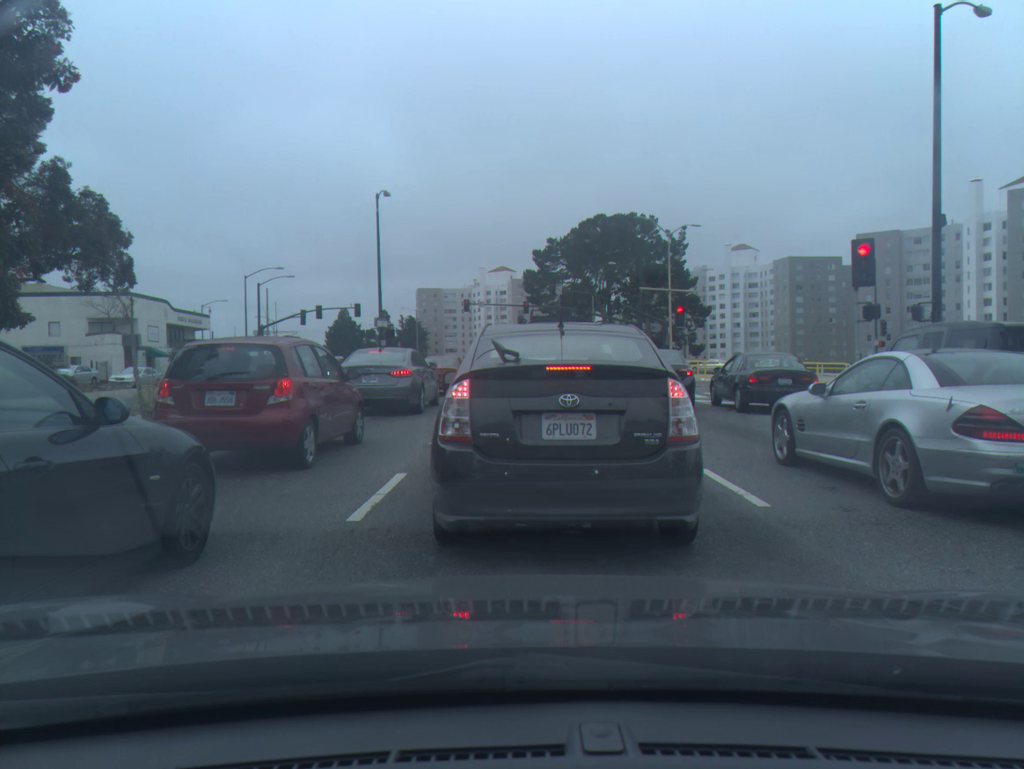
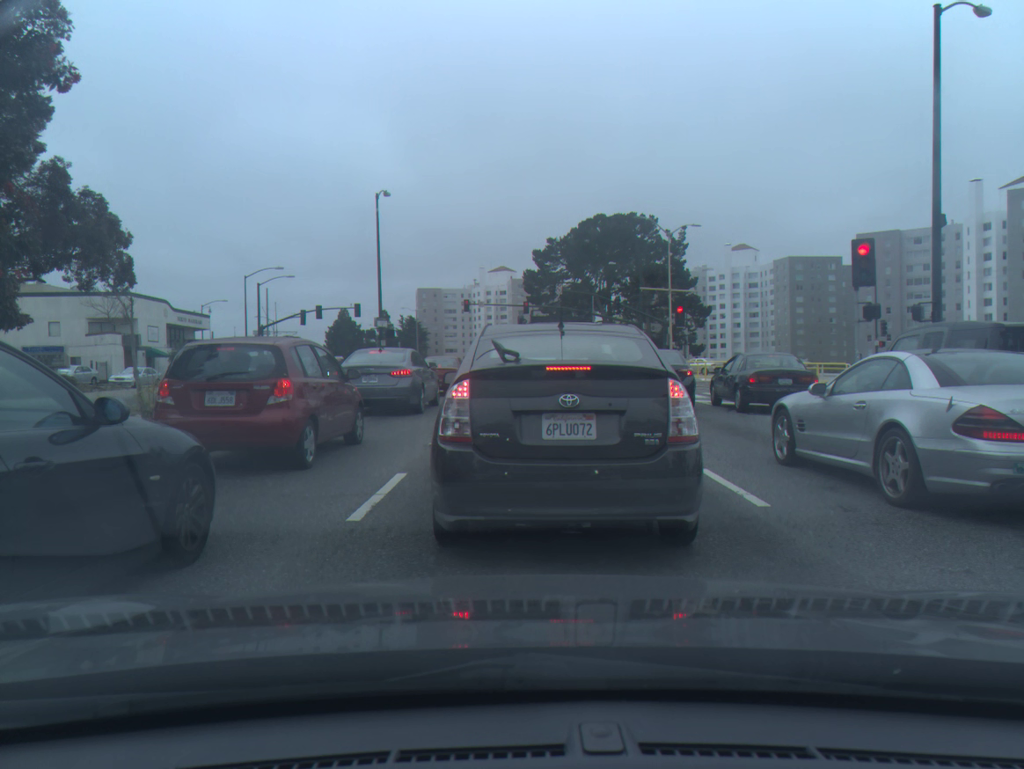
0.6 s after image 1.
(0.0, 0.0) m; 0°
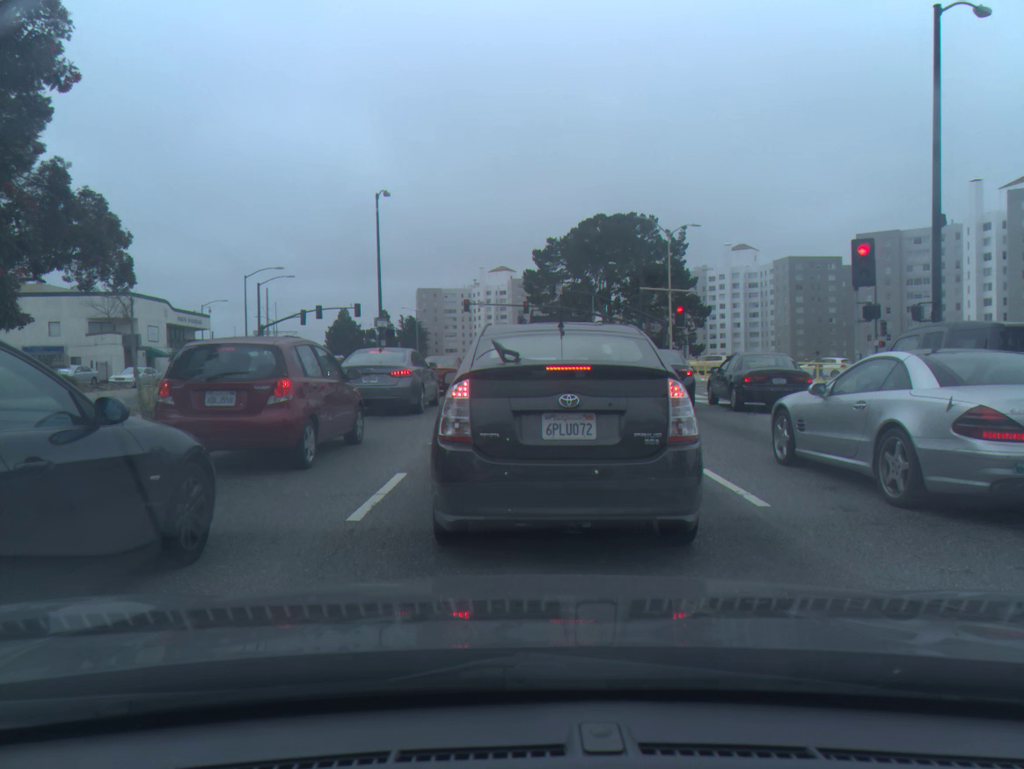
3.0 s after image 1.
(0.0, 0.0) m; 0°
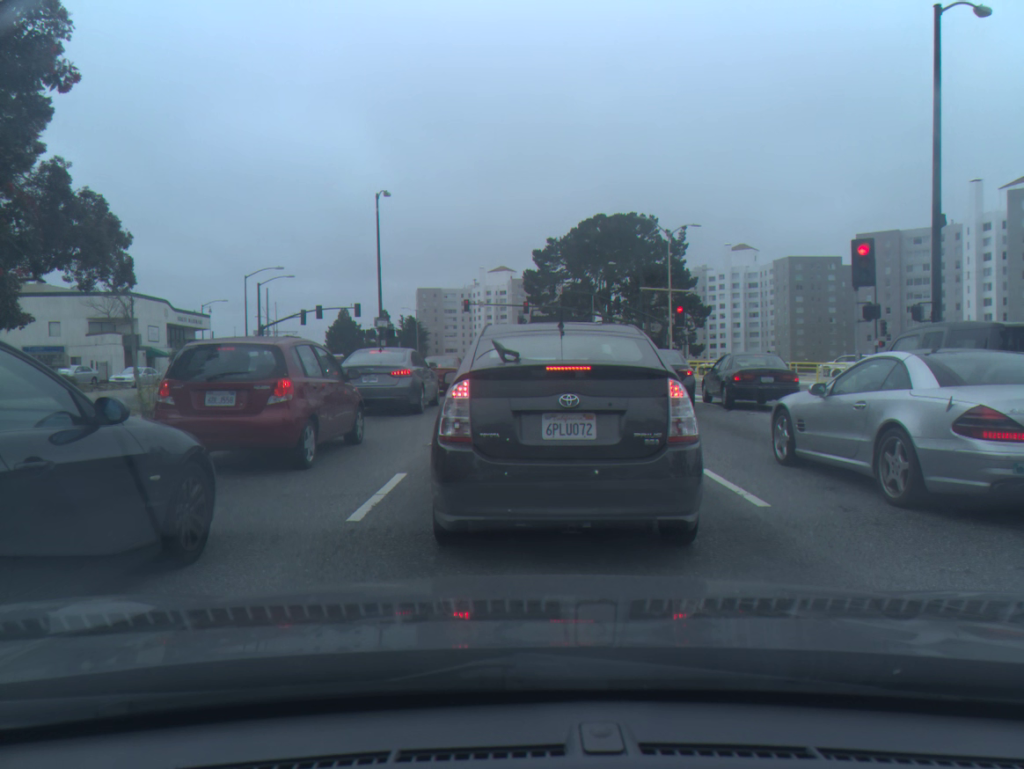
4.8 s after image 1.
(0.0, 0.0) m; 0°
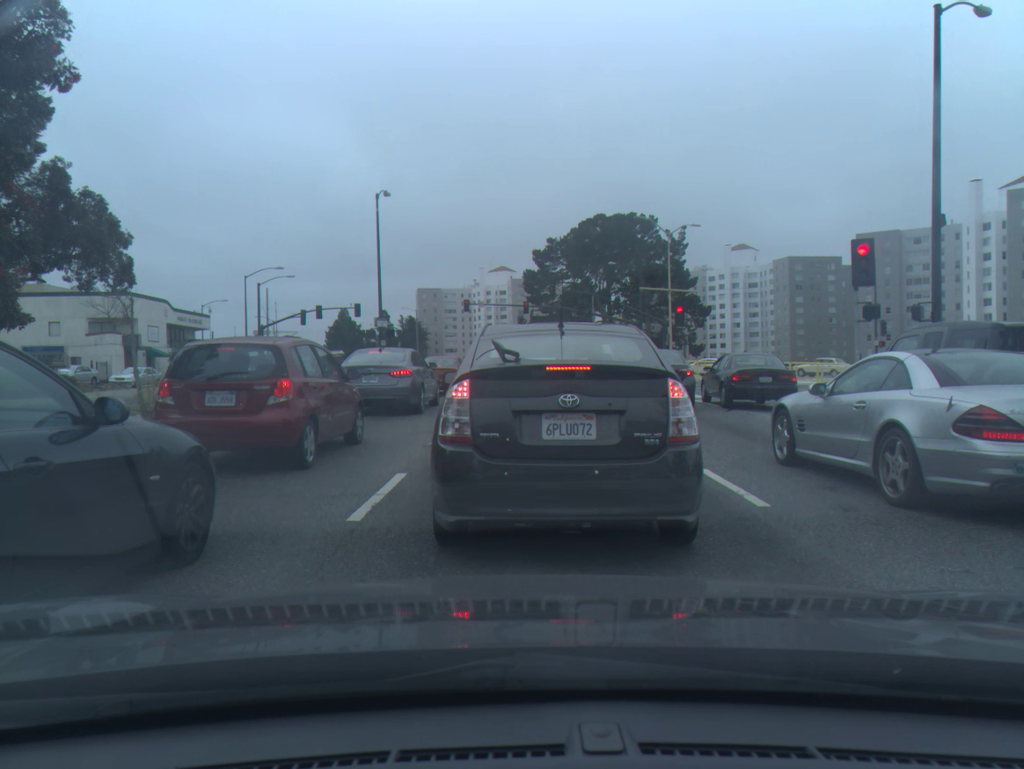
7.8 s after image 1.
(0.0, 0.0) m; 0°
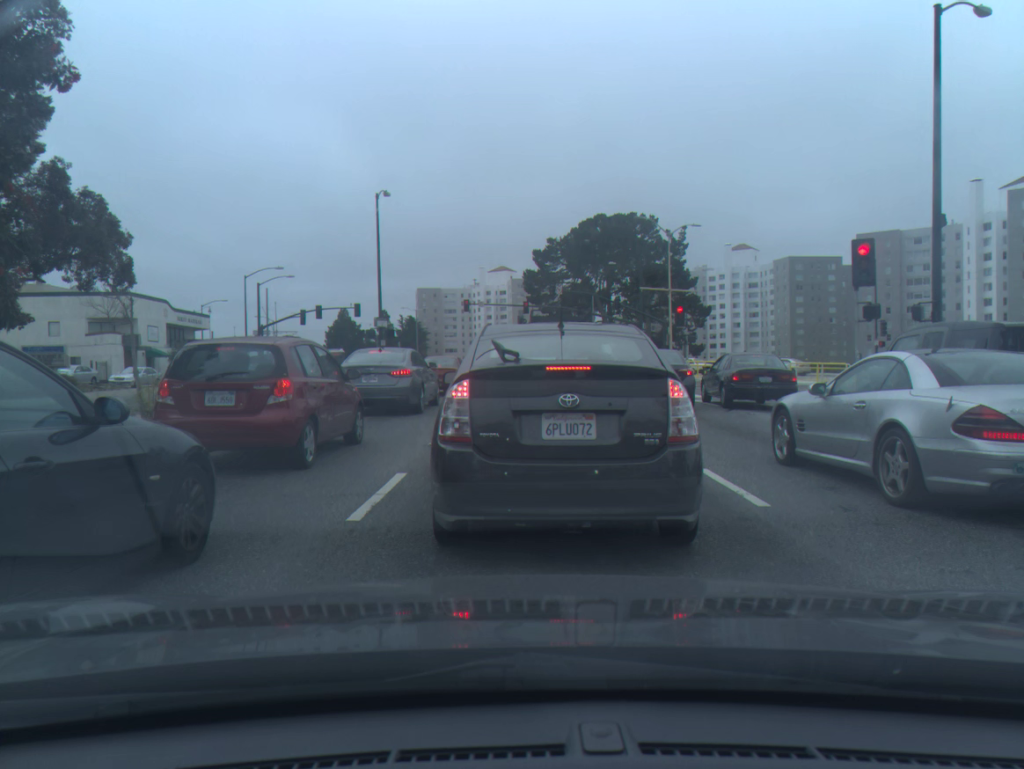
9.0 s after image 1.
(0.0, 0.0) m; 0°
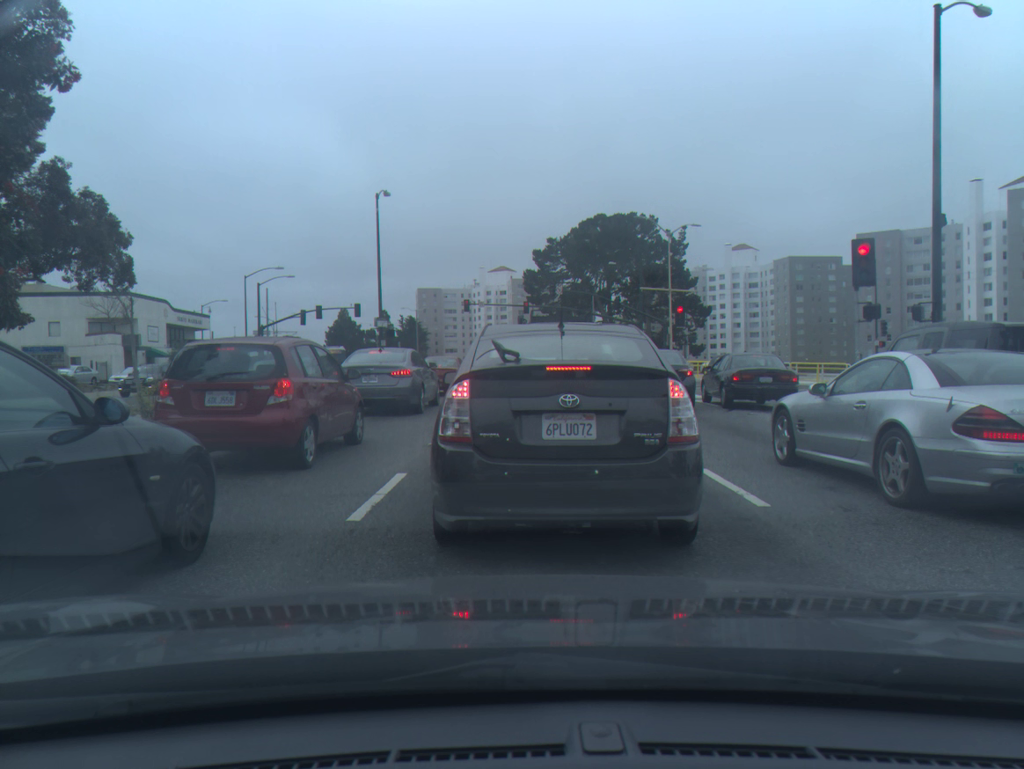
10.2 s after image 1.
(0.0, 0.0) m; 0°
